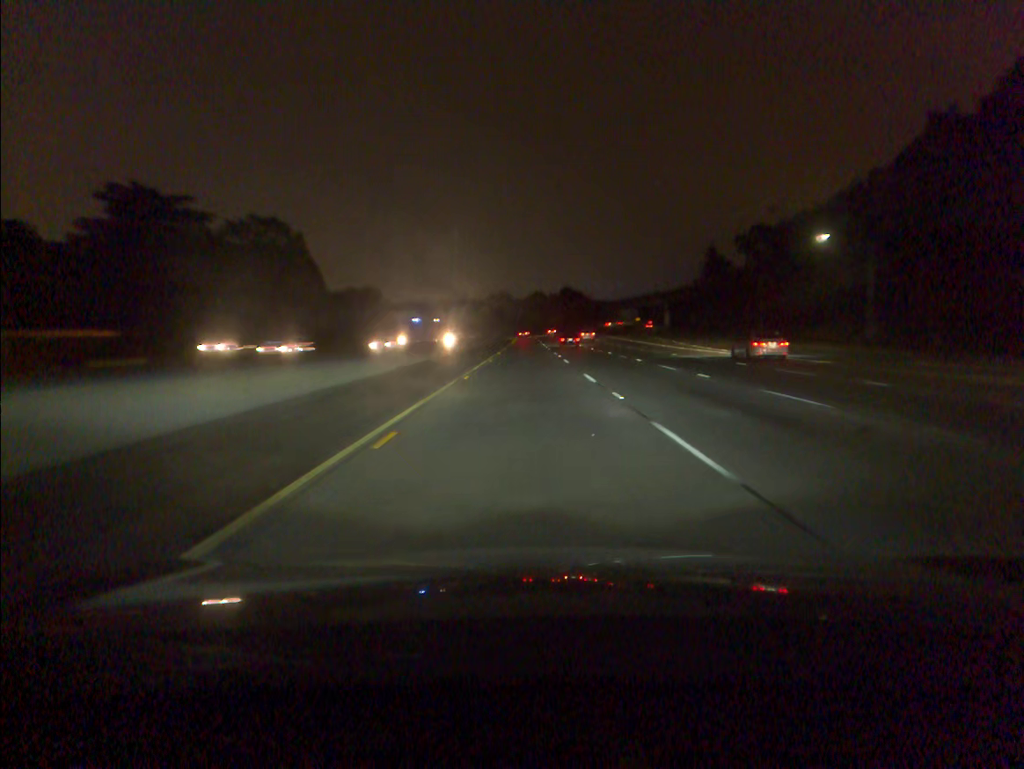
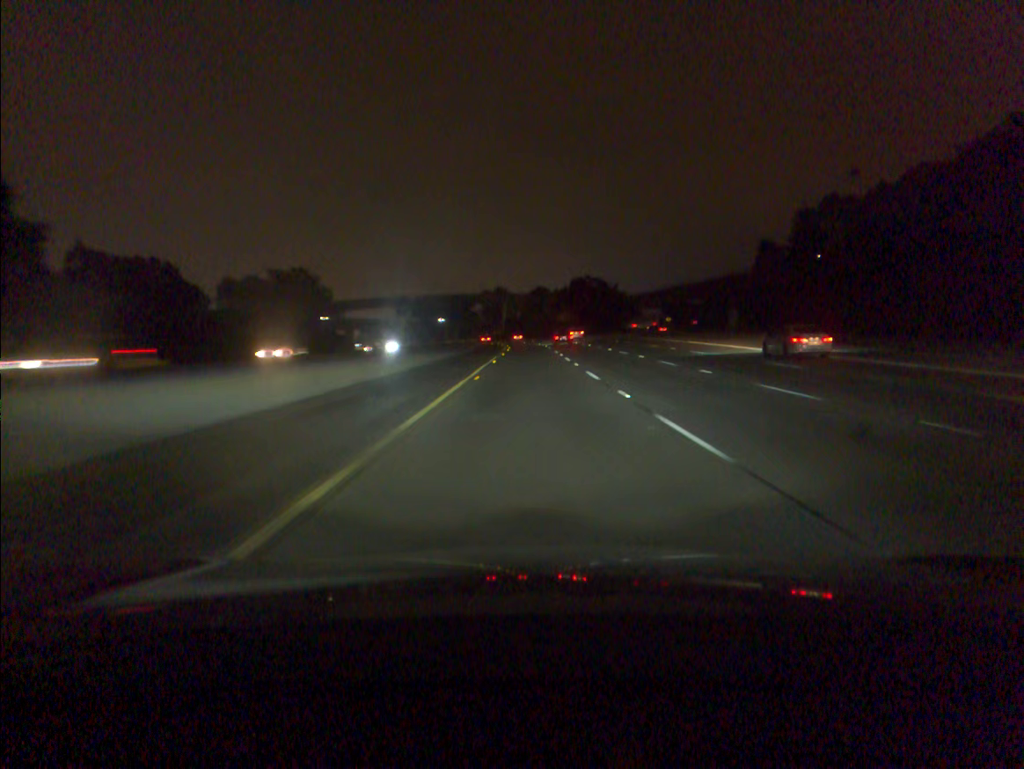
(-0.1, +72.1) m; 0°
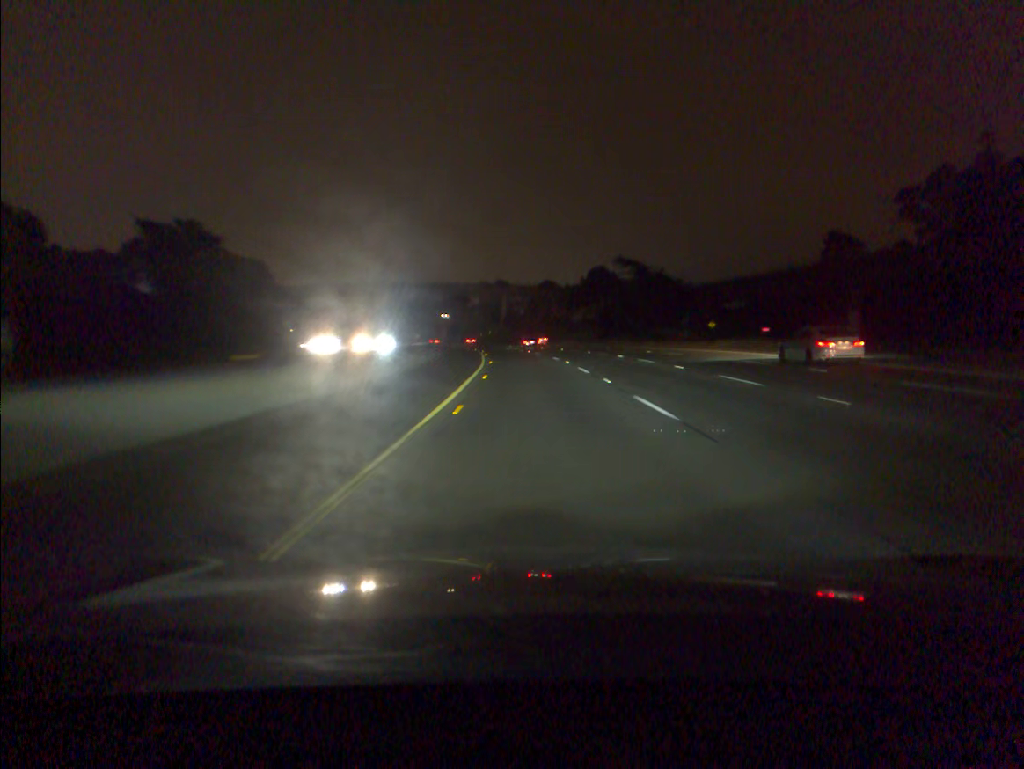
(-0.1, +54.2) m; 0°
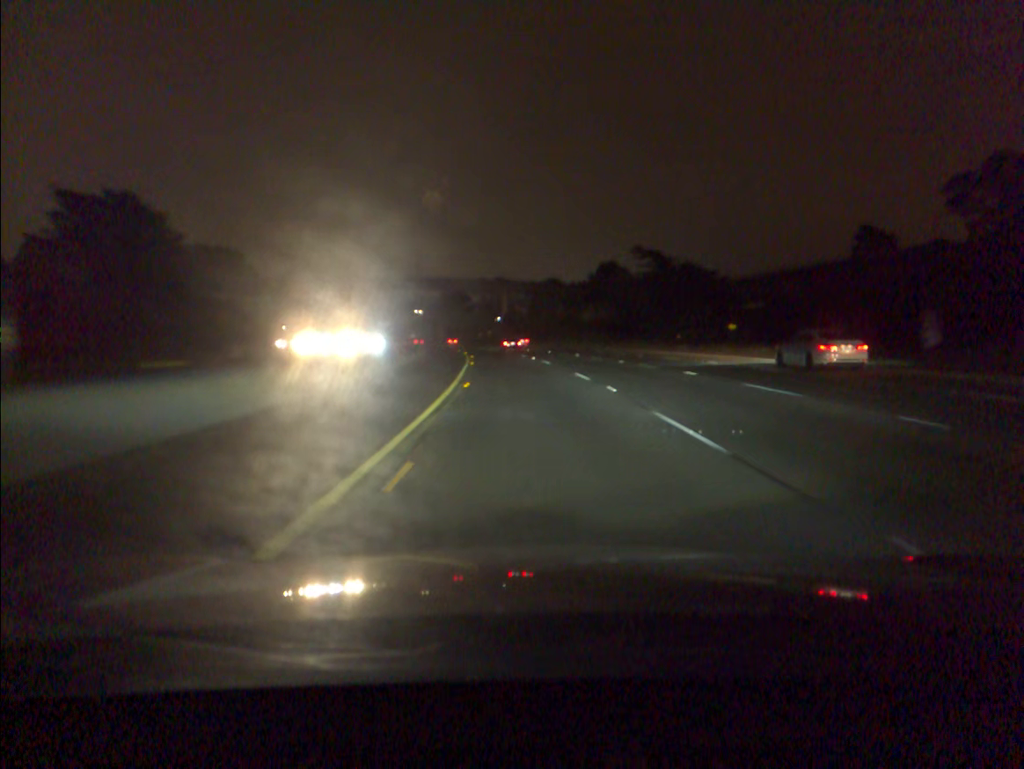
(0.0, +18.1) m; 0°
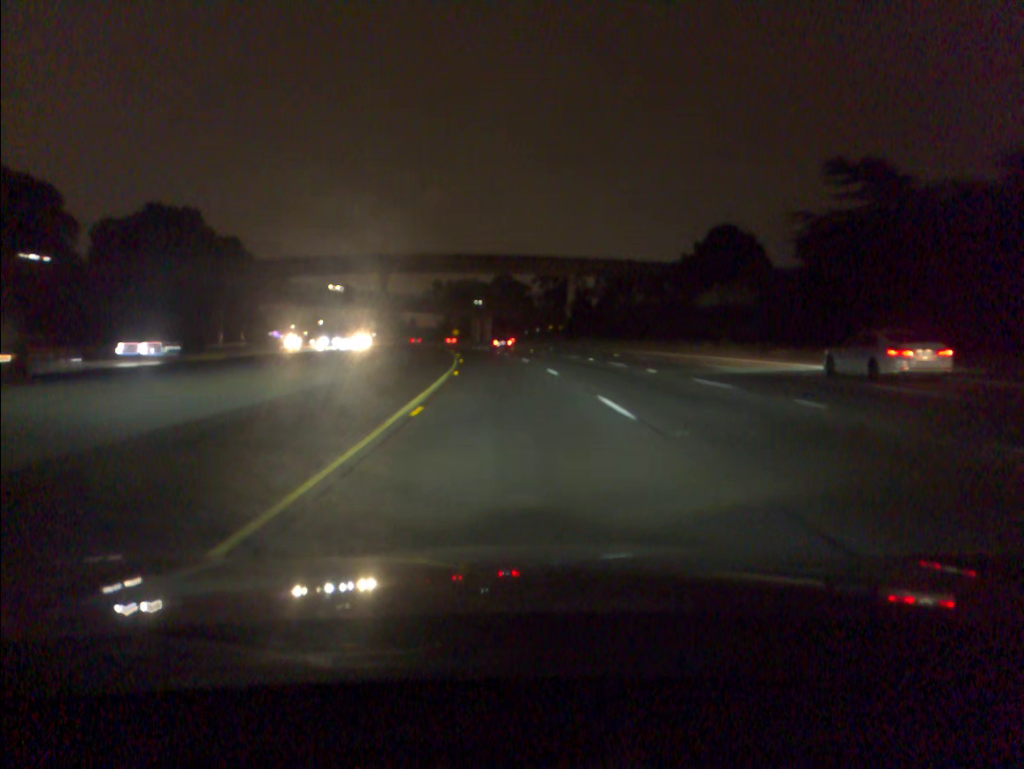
(-1.8, +54.5) m; -4°
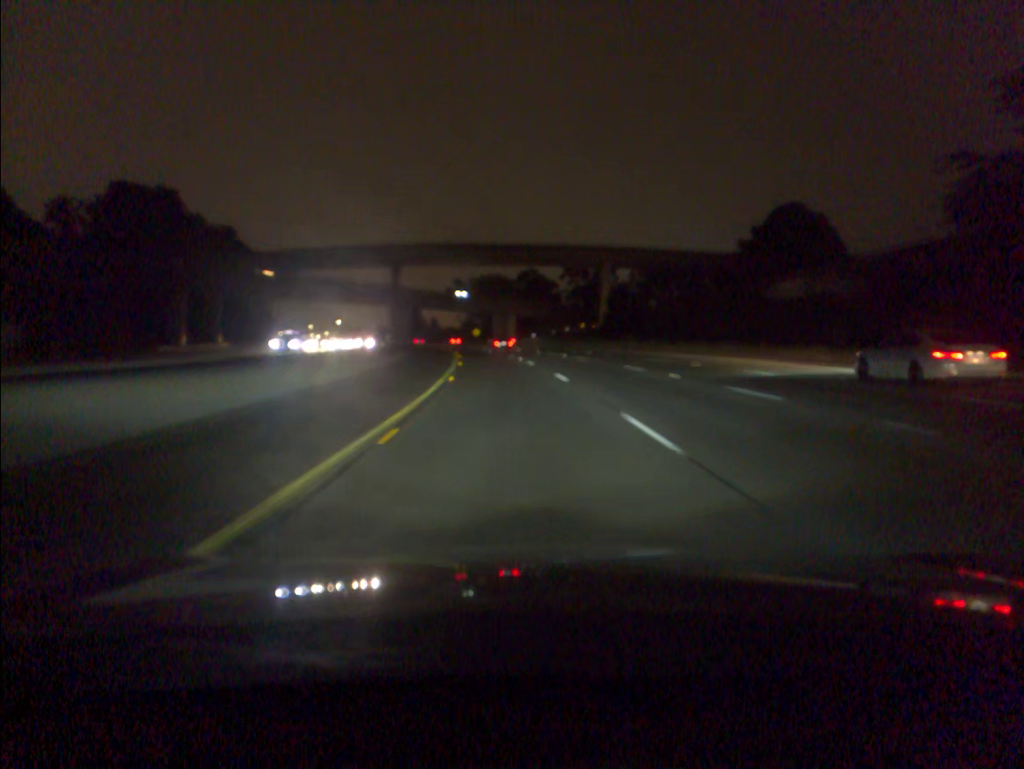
(-0.3, +18.3) m; -2°
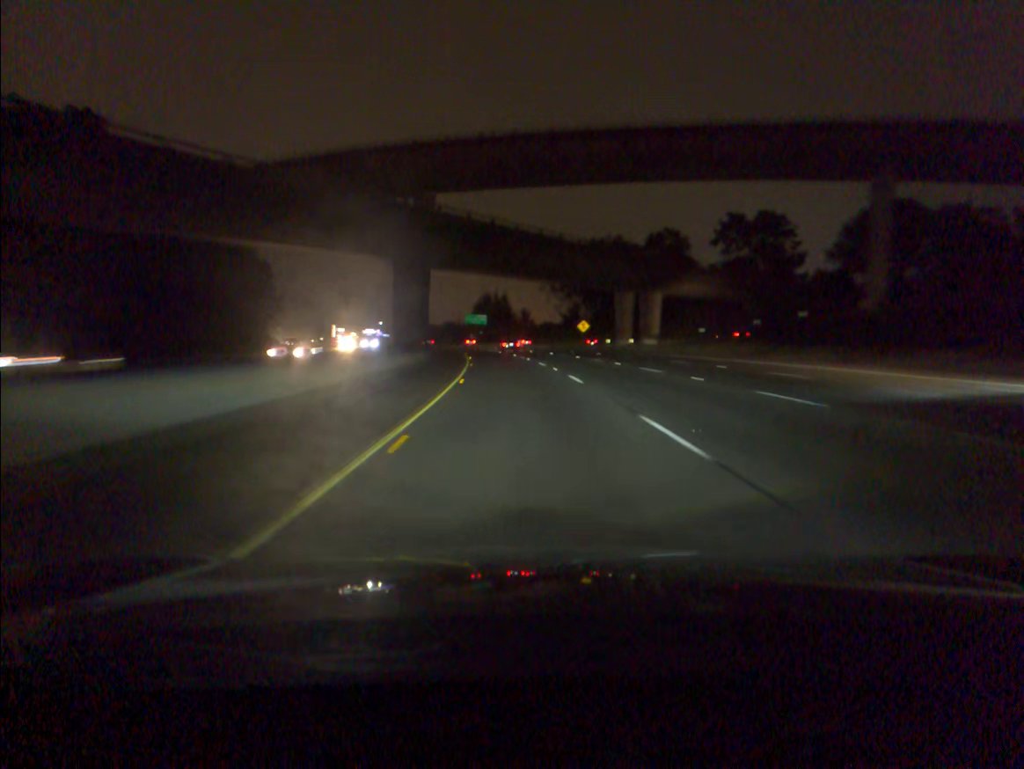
(-4.9, +73.2) m; -8°
